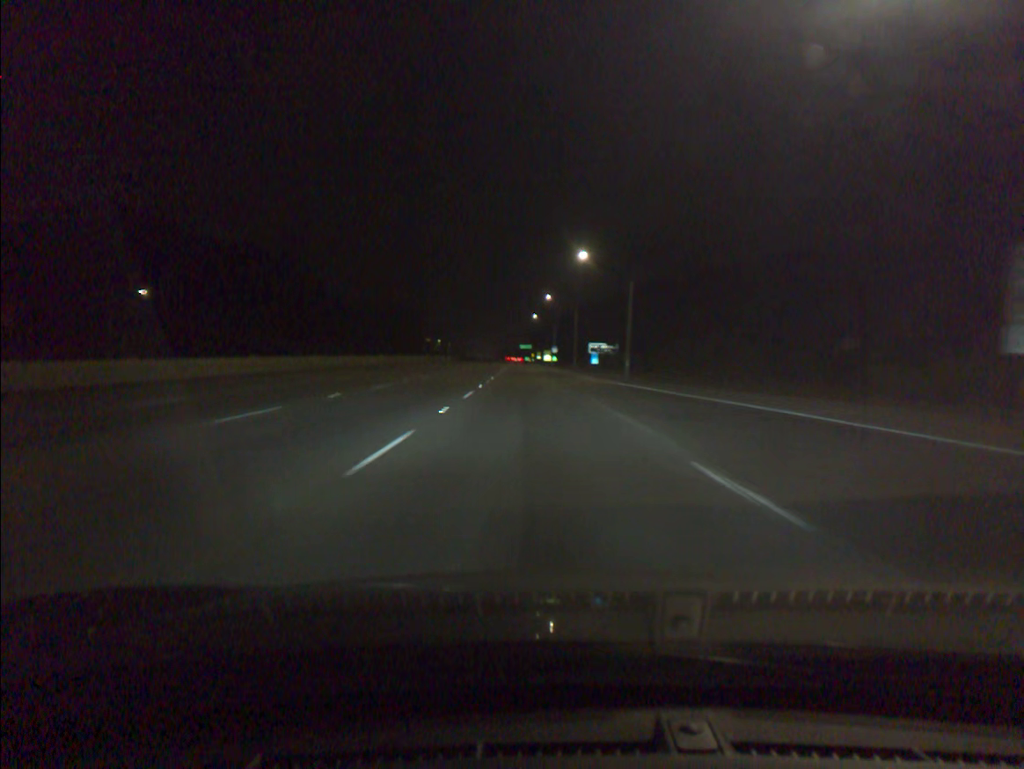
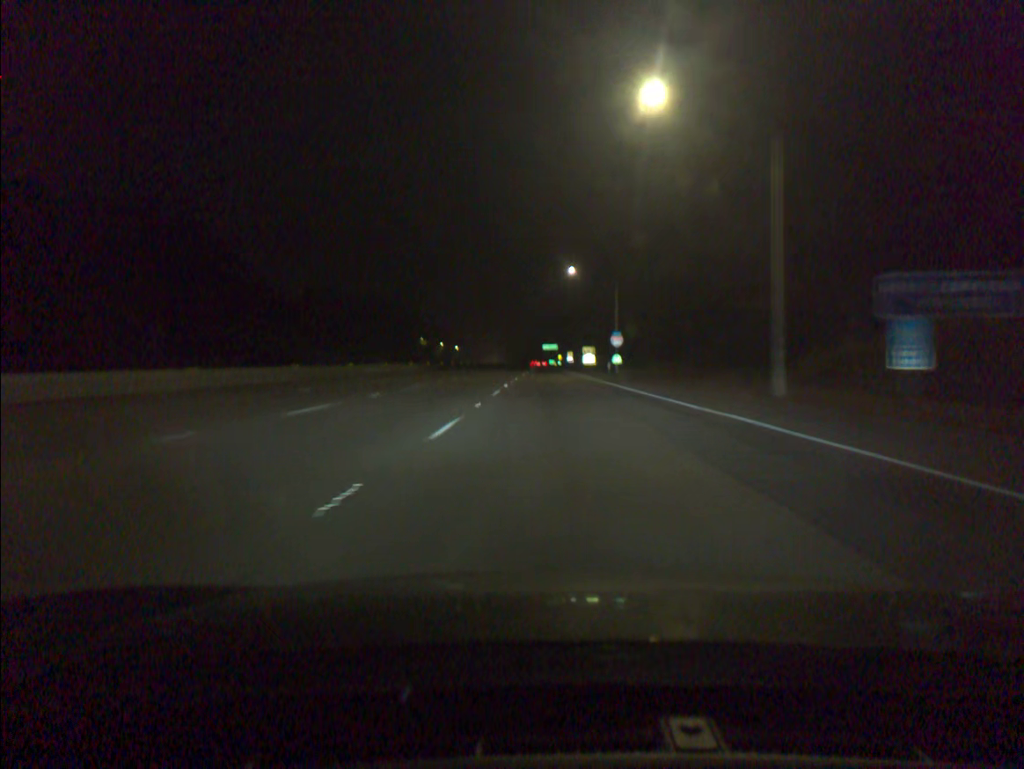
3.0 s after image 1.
(-2.0, +84.7) m; -2°
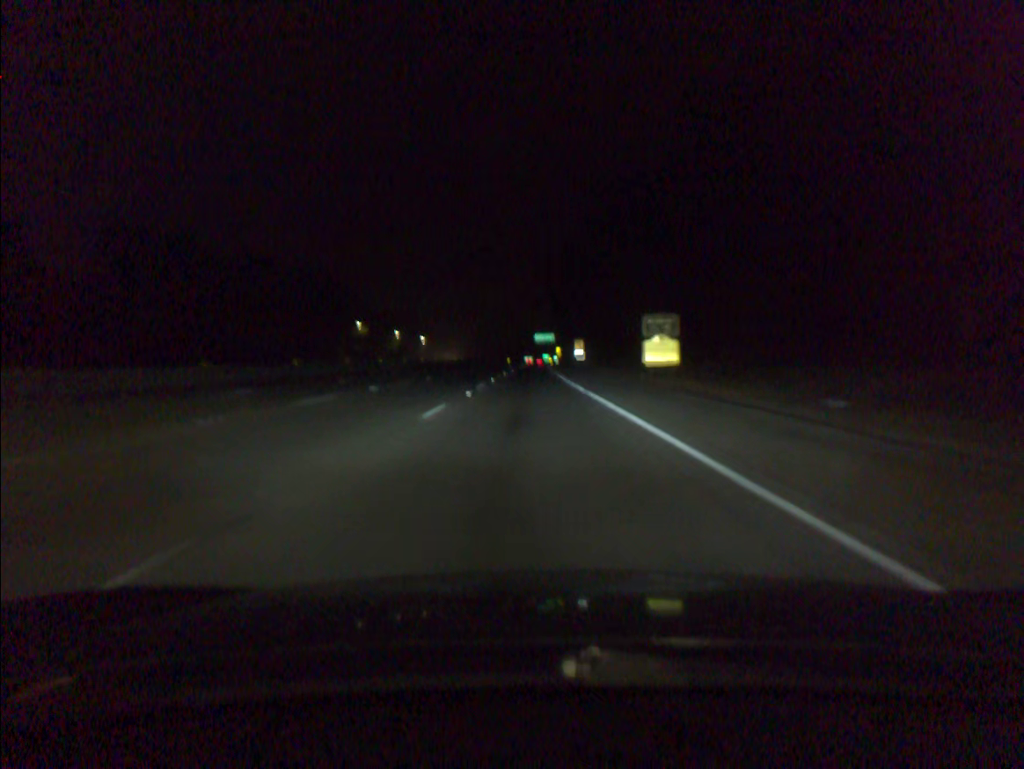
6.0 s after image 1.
(+1.0, +84.2) m; 0°
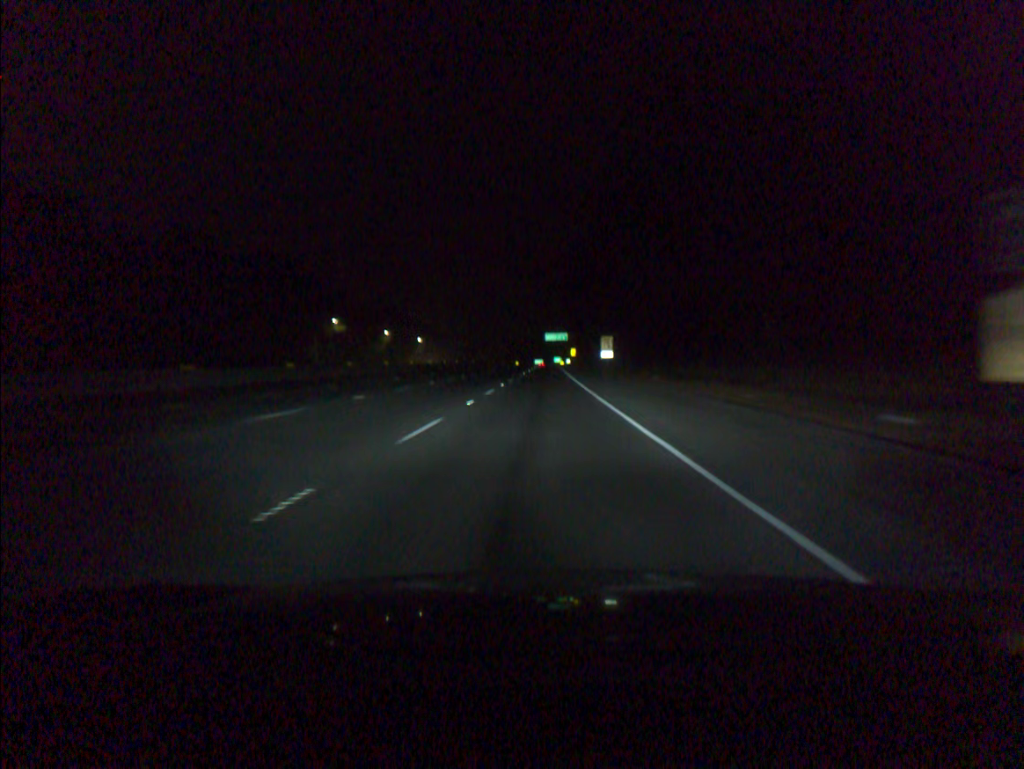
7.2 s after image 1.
(-0.2, +33.6) m; -1°
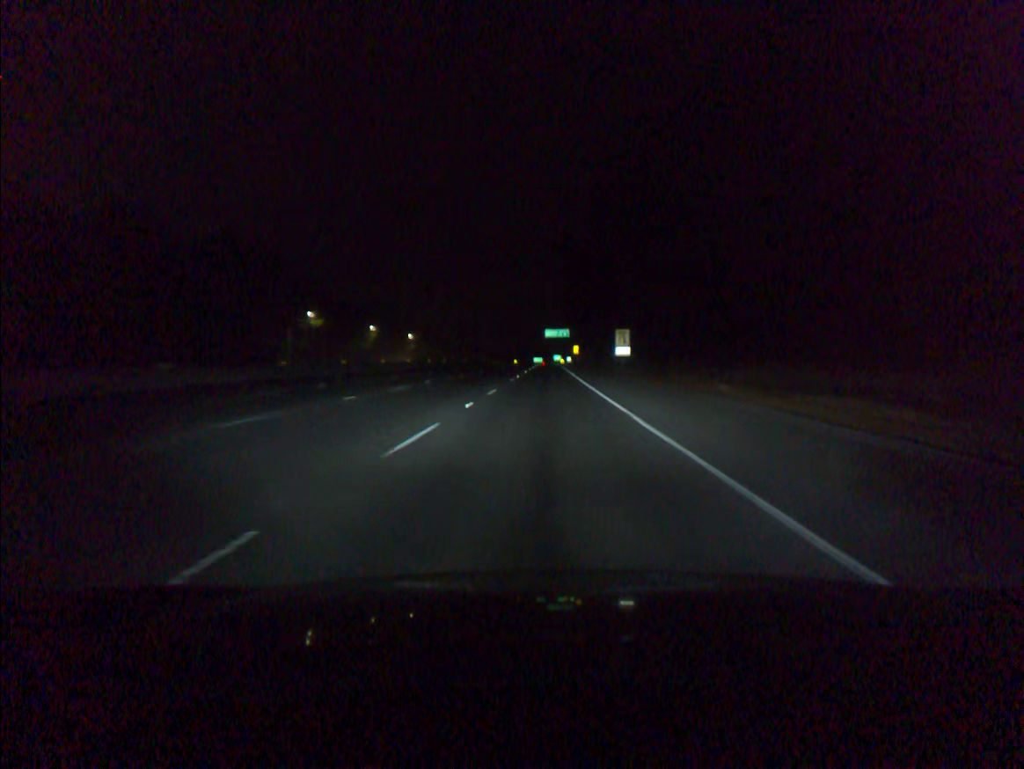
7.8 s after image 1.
(0.0, +16.8) m; 0°
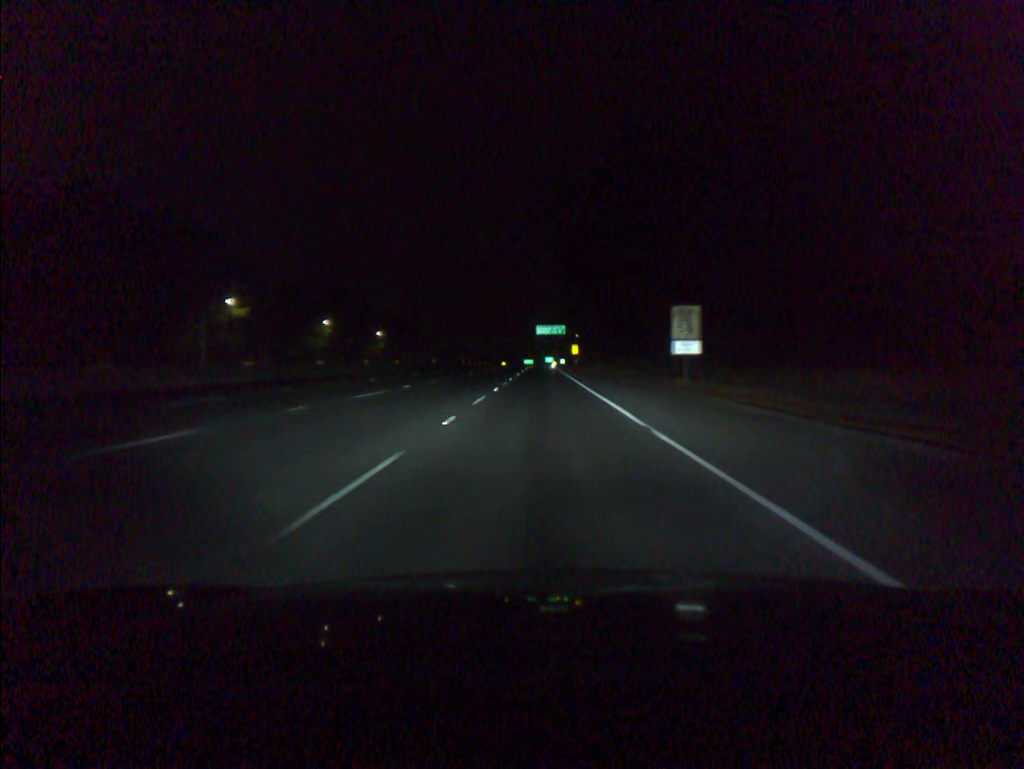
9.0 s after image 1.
(+0.2, +33.6) m; +1°
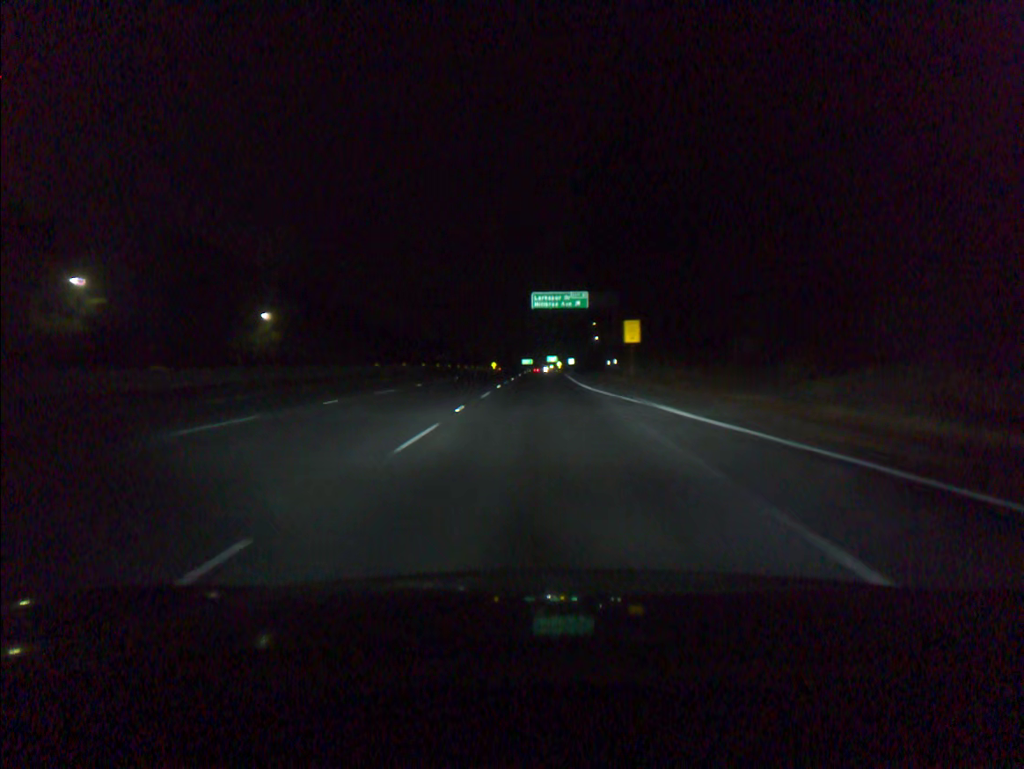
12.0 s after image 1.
(+0.3, +84.2) m; 0°
